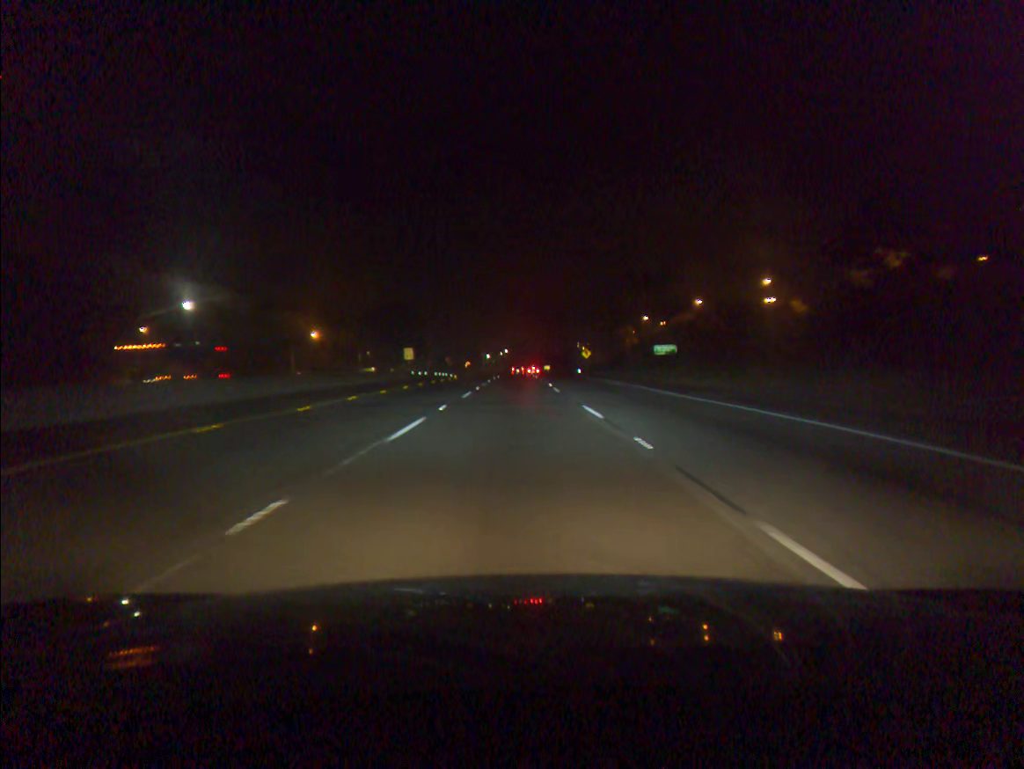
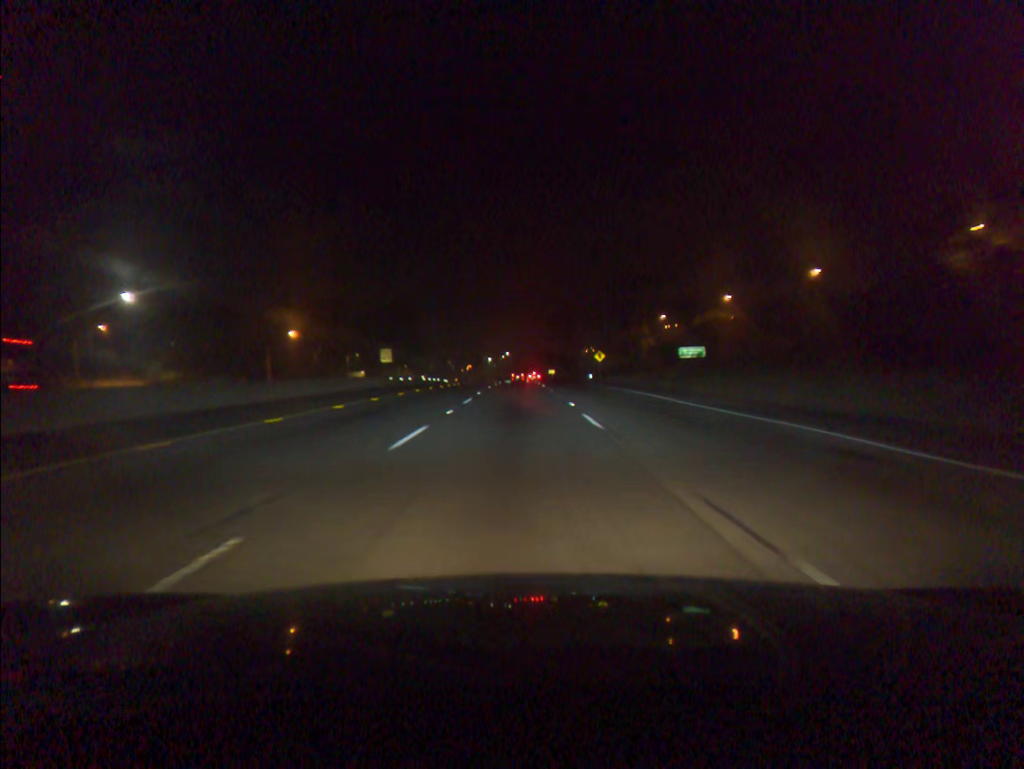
(0.0, +15.3) m; 0°
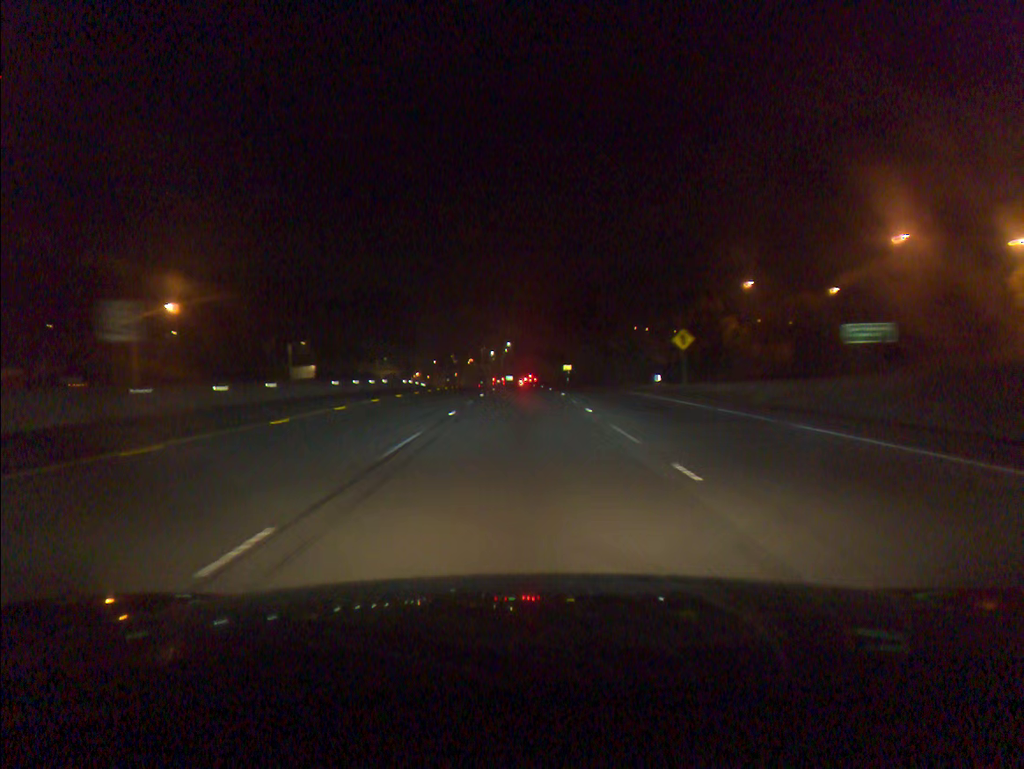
(-0.1, +46.0) m; 0°
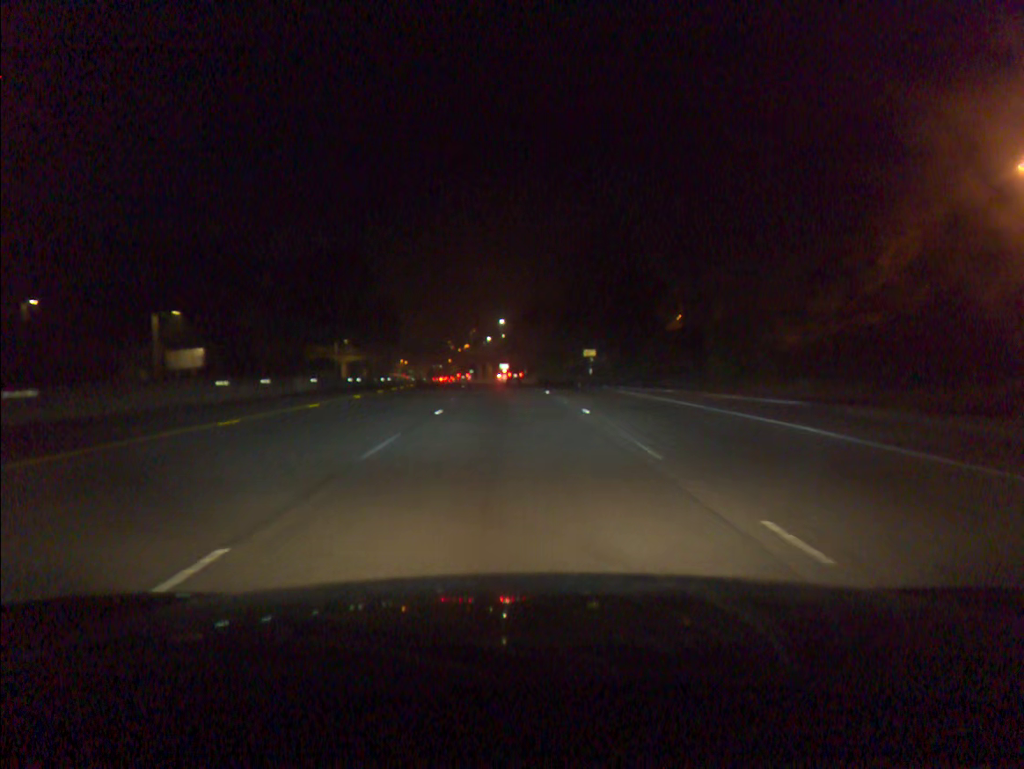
(+0.2, +46.3) m; 0°
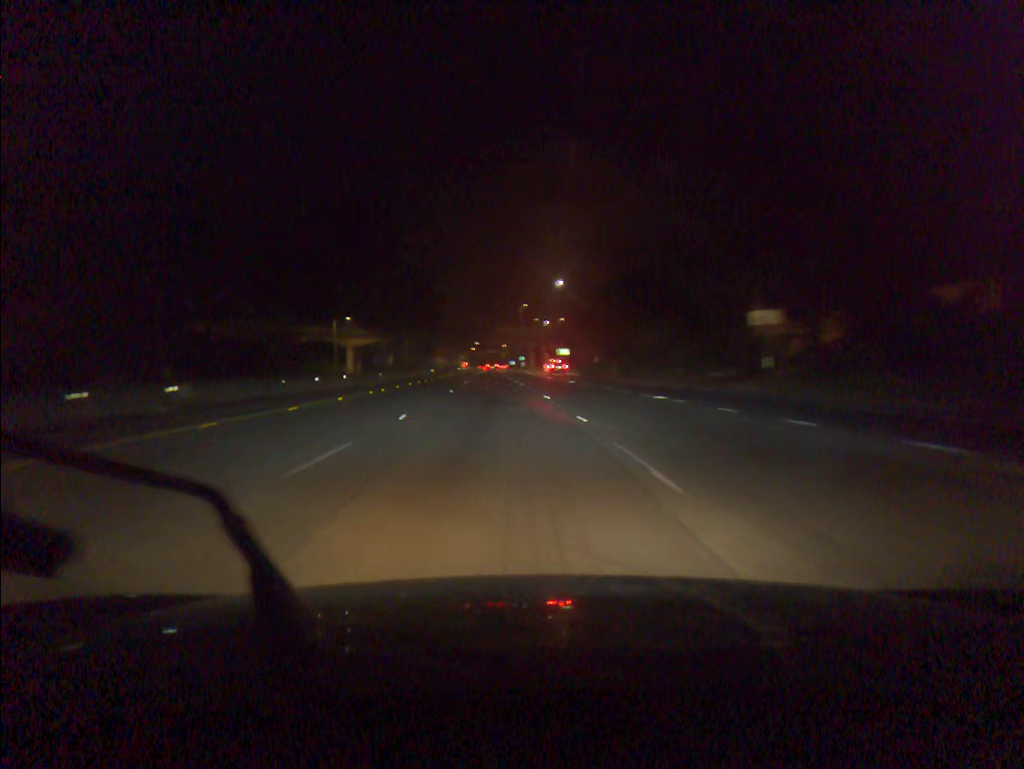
(-1.0, +46.3) m; -4°
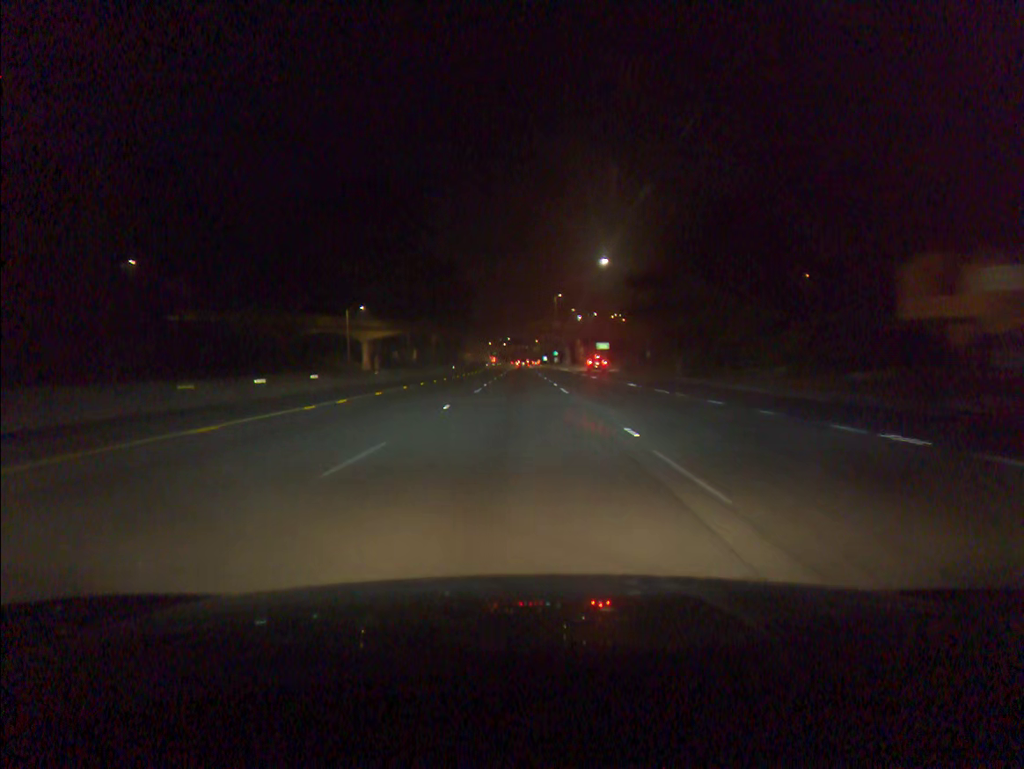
(-0.4, +15.2) m; -3°
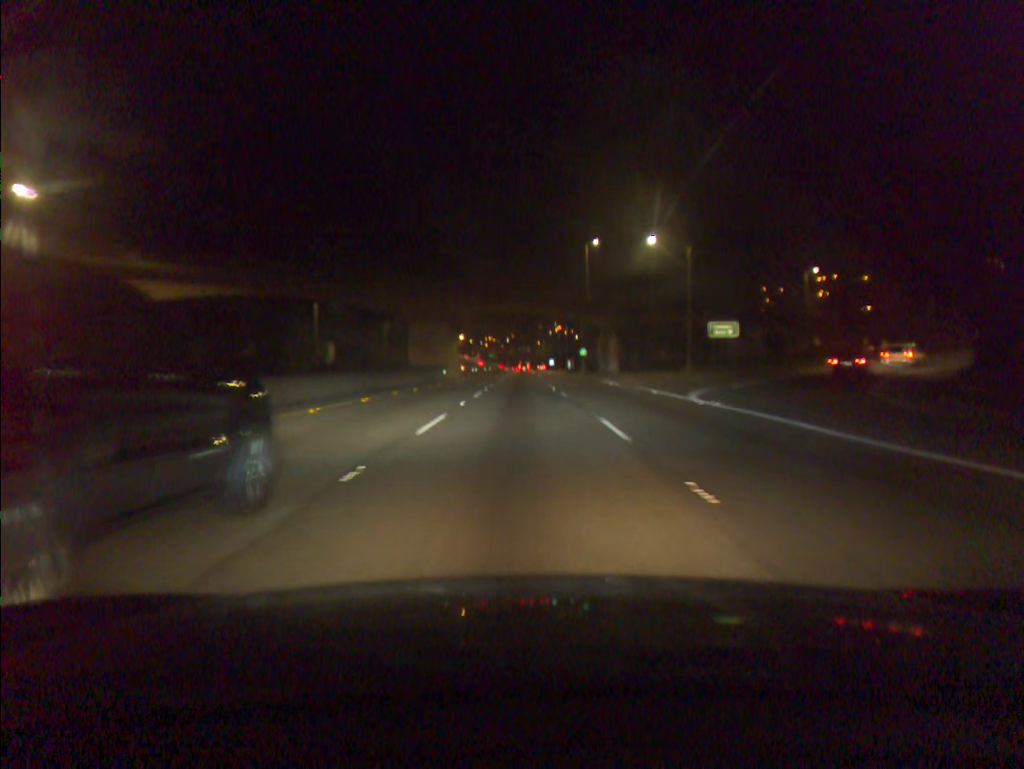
(+0.2, +76.4) m; 0°
